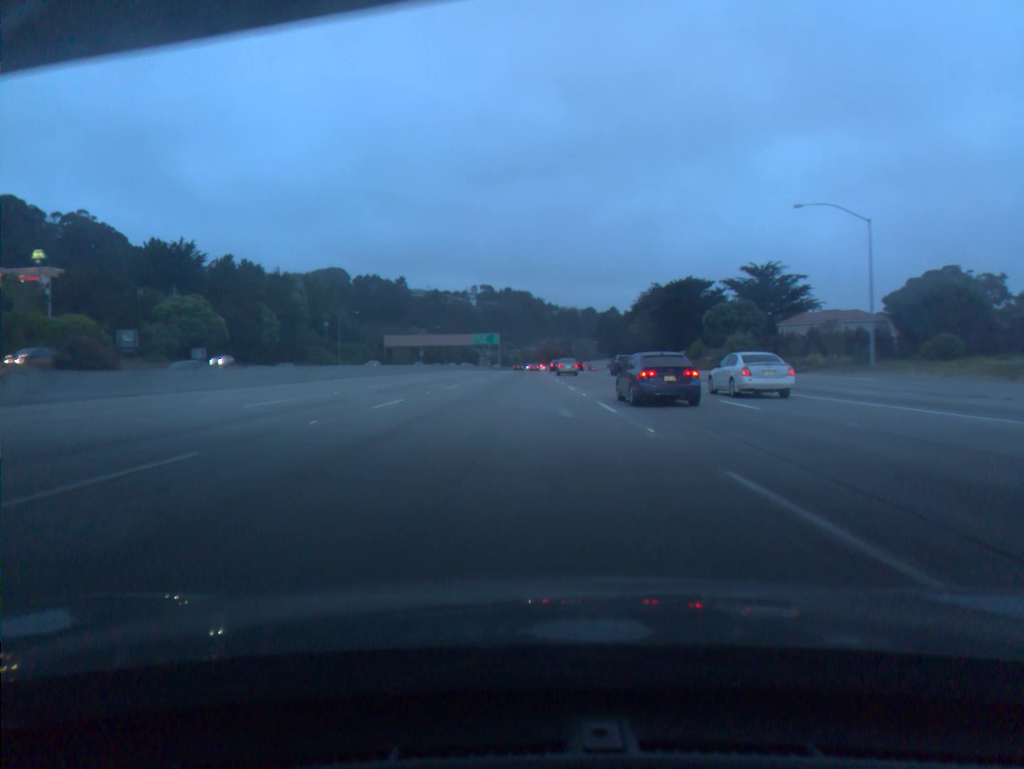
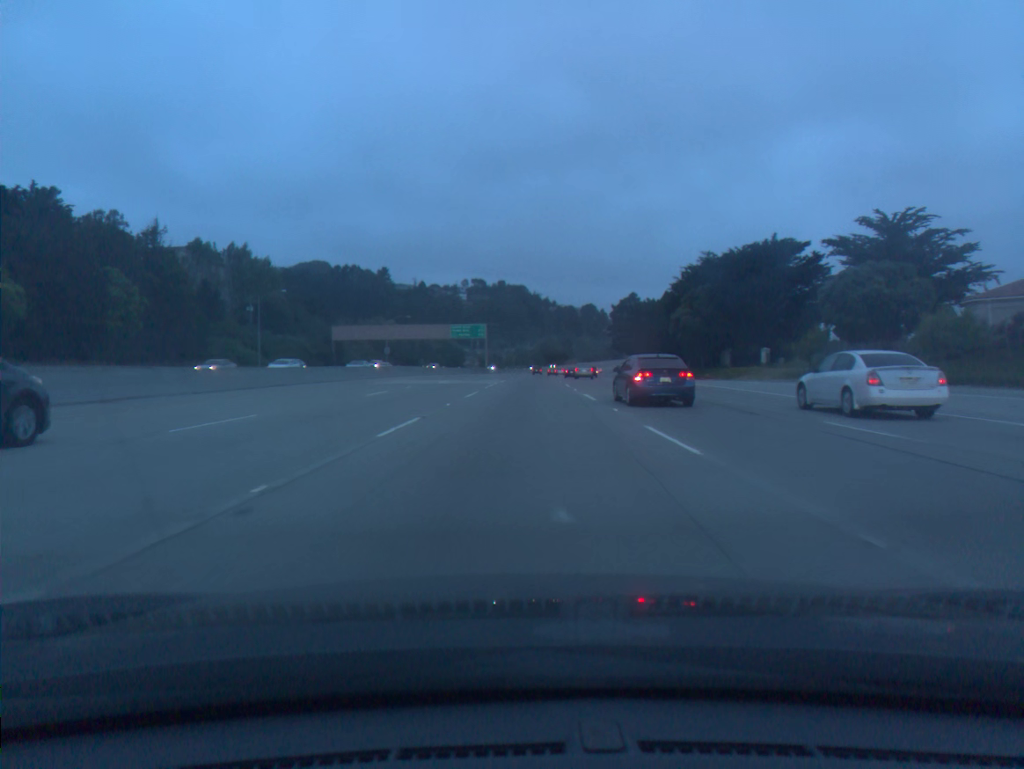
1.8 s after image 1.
(0.0, +51.0) m; 0°
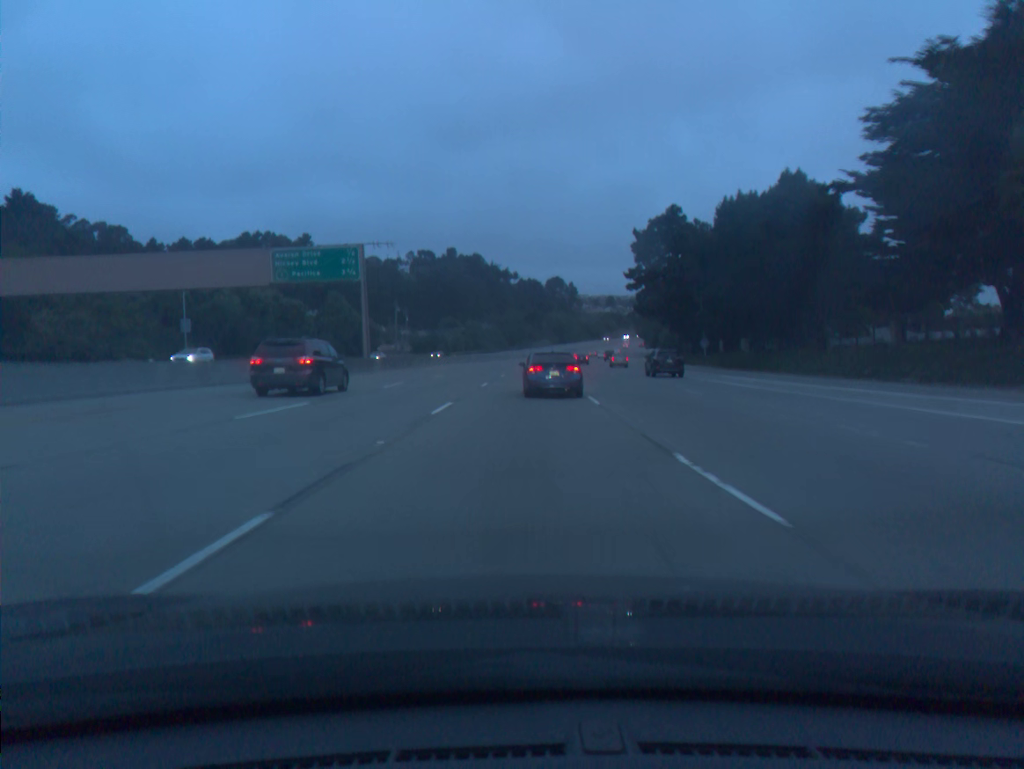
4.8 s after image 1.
(+2.4, +89.6) m; +3°
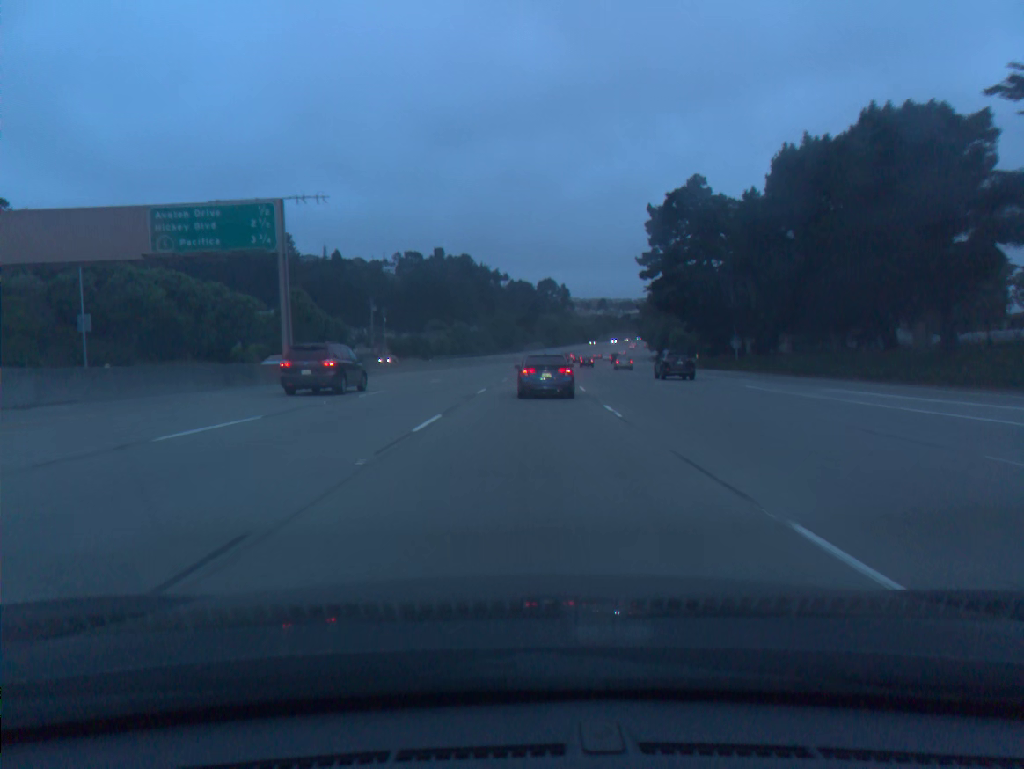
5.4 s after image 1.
(+0.1, +18.4) m; +1°
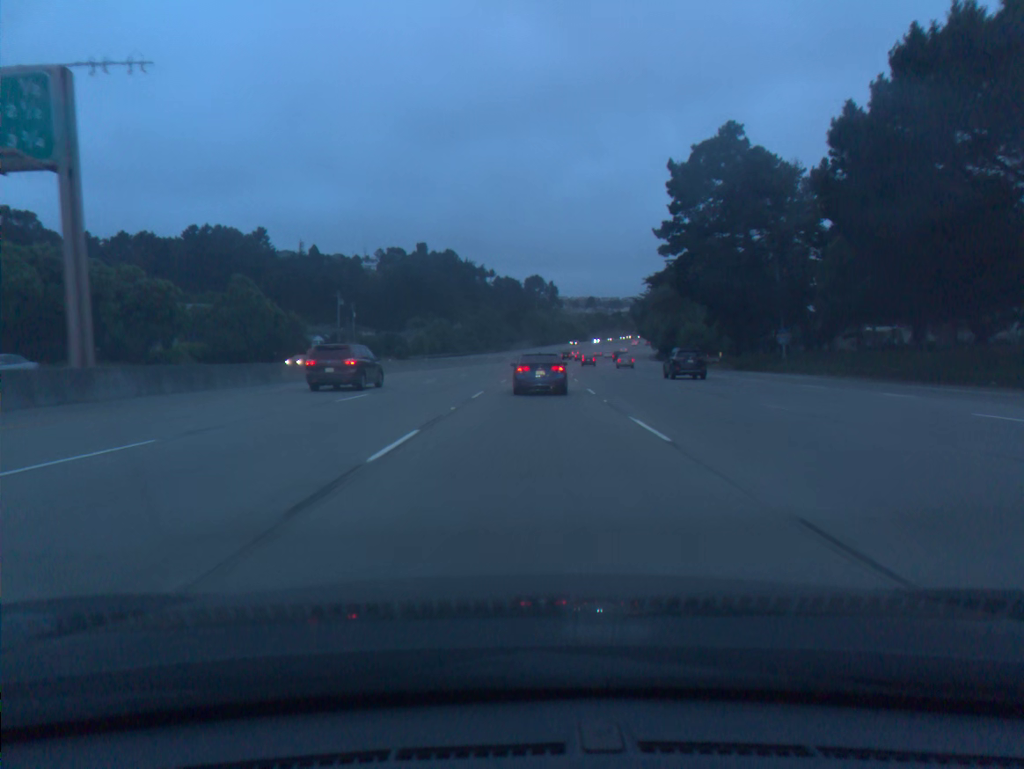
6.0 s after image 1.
(+0.1, +18.5) m; +1°
